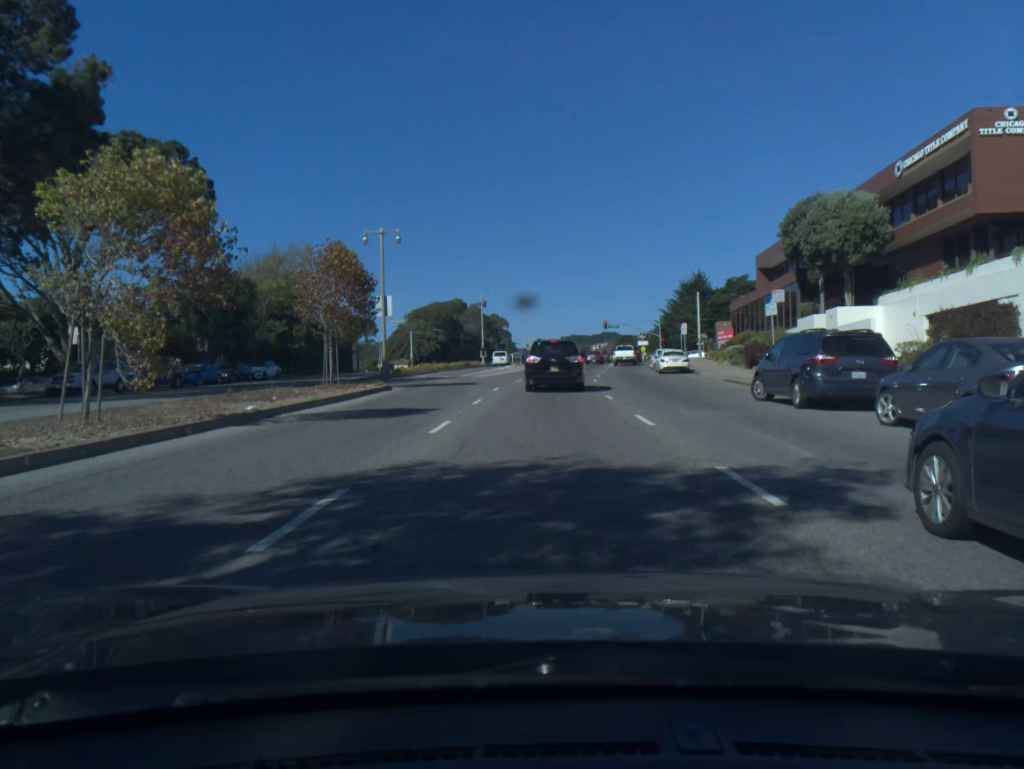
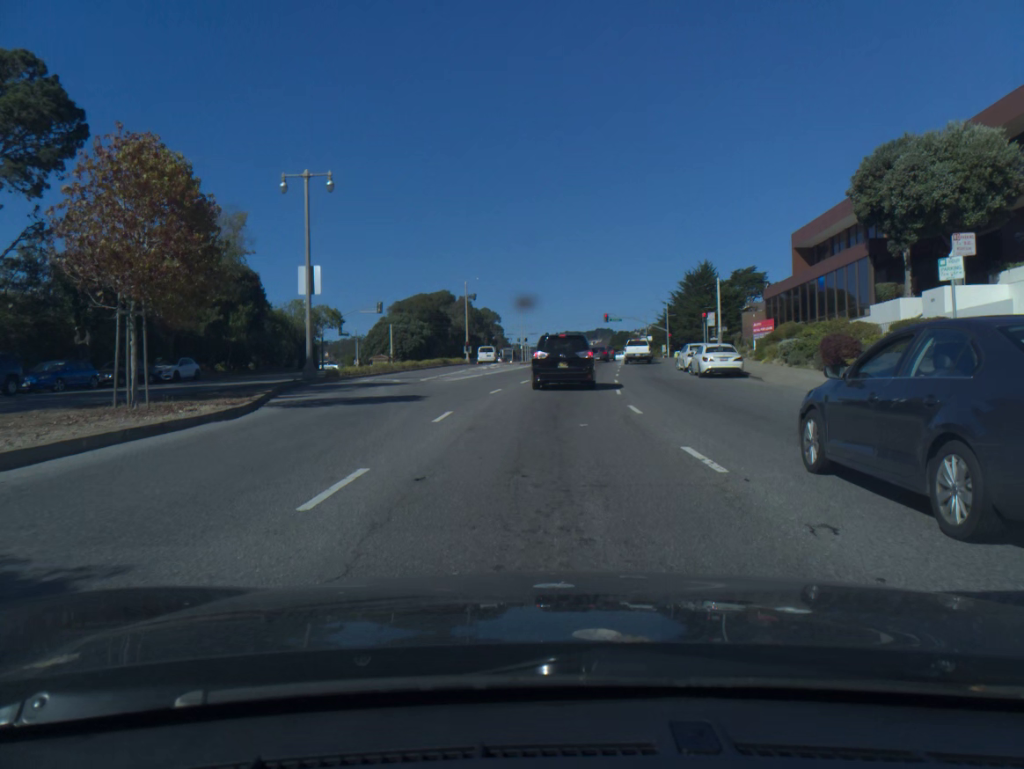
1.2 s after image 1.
(+0.1, +13.5) m; 0°
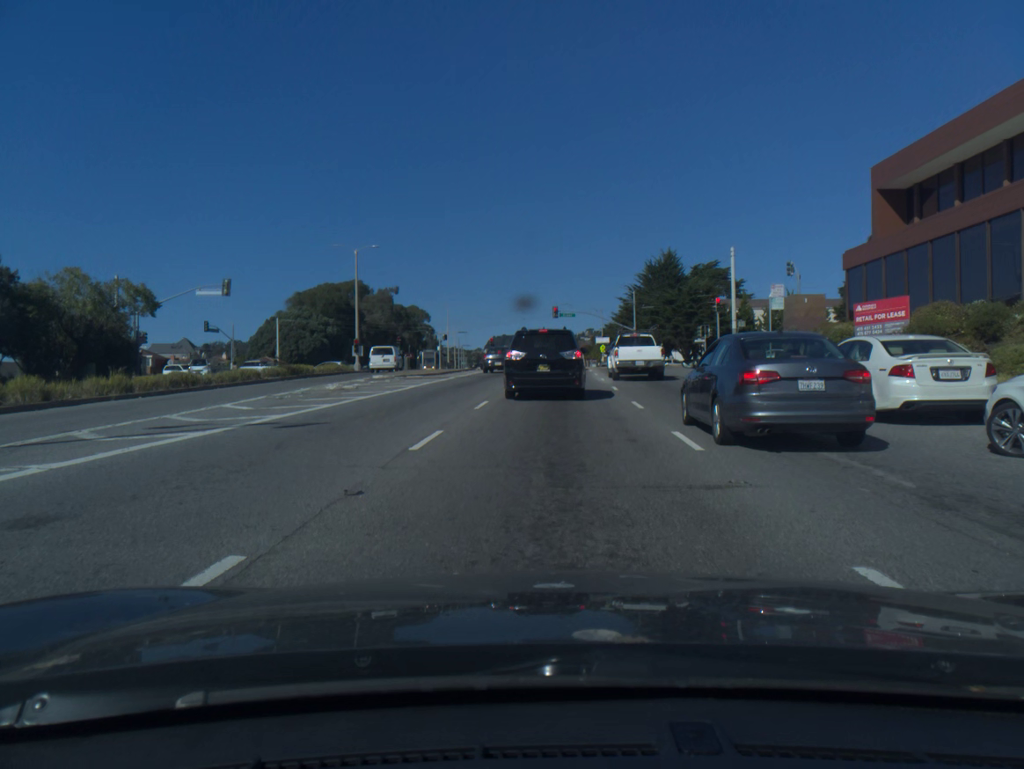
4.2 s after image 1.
(+0.8, +27.4) m; +4°
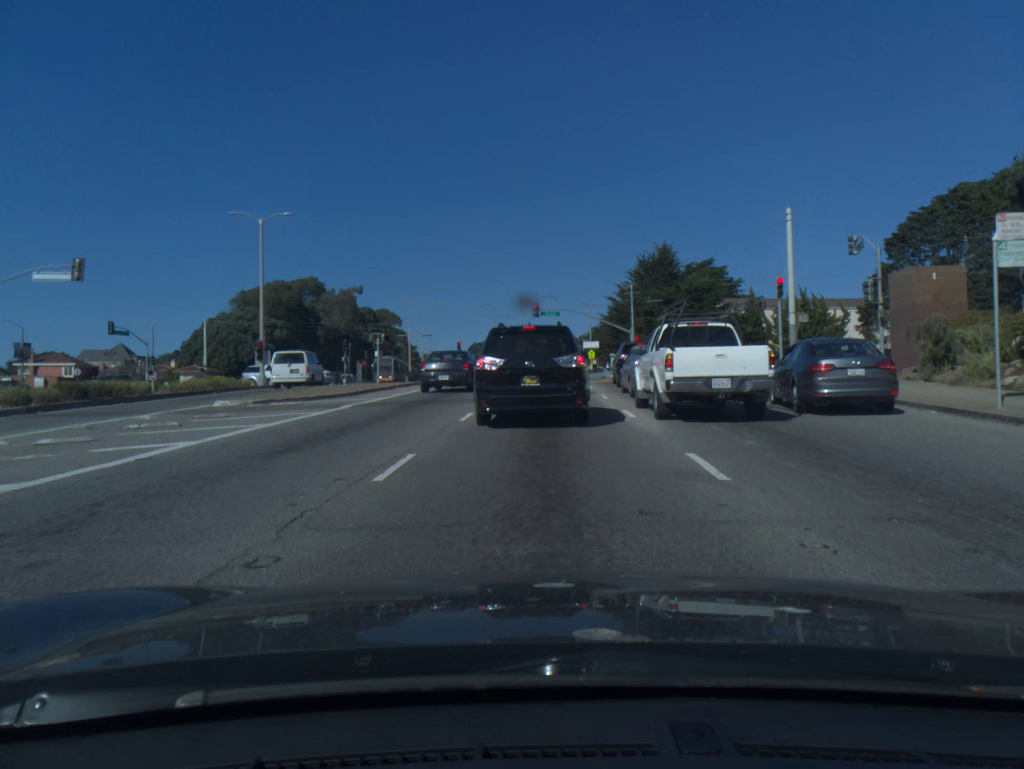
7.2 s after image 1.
(+0.3, +16.2) m; +1°
